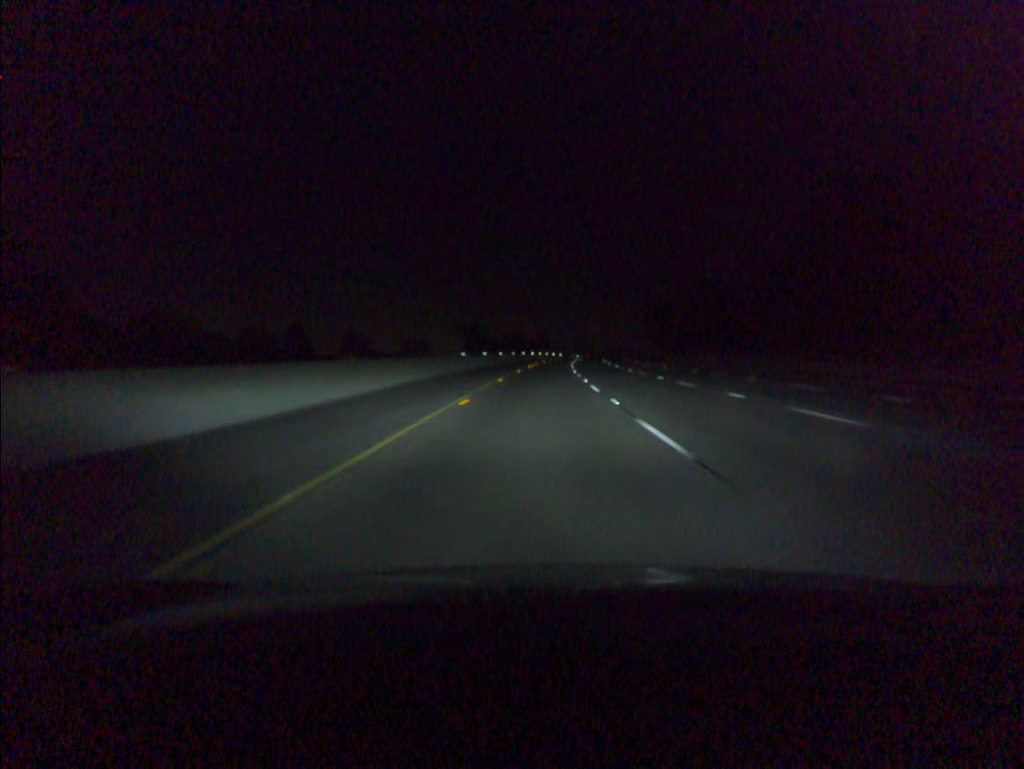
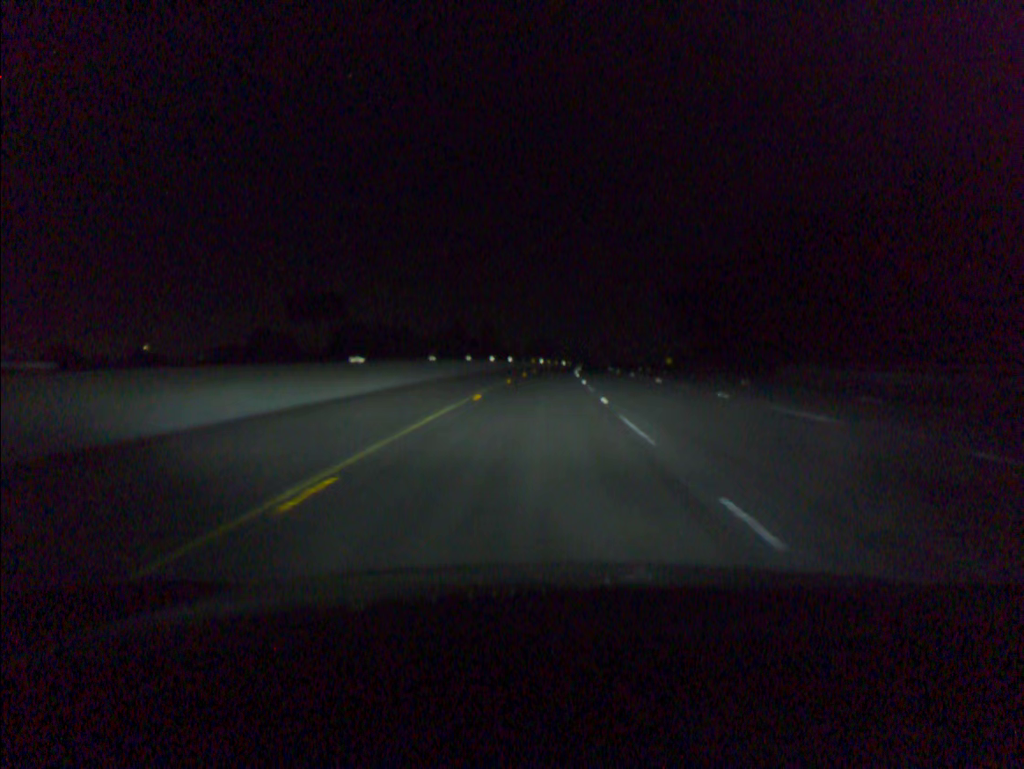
(+2.4, +99.9) m; +3°
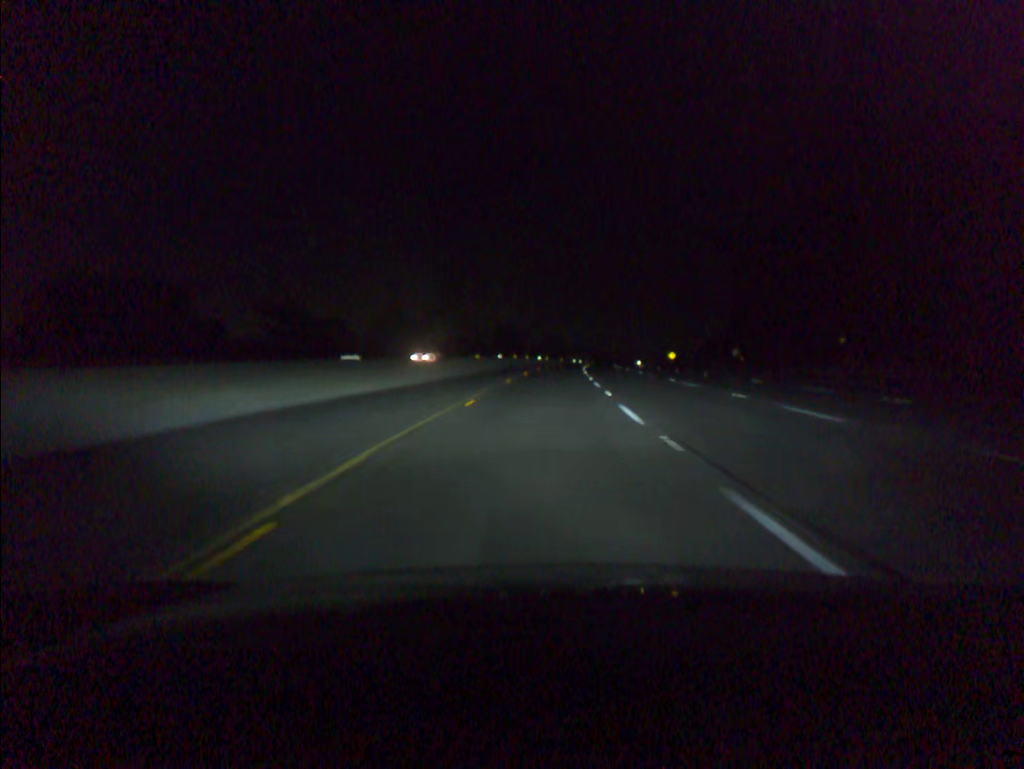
(+1.0, +60.3) m; +2°
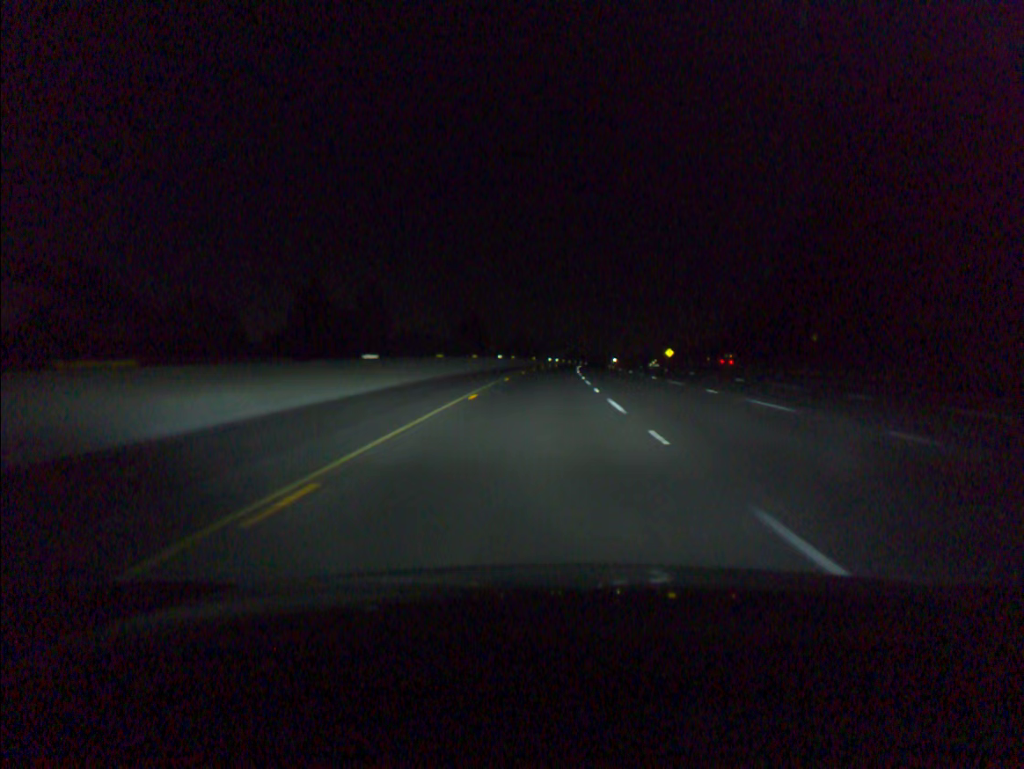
(+0.8, +40.4) m; +2°
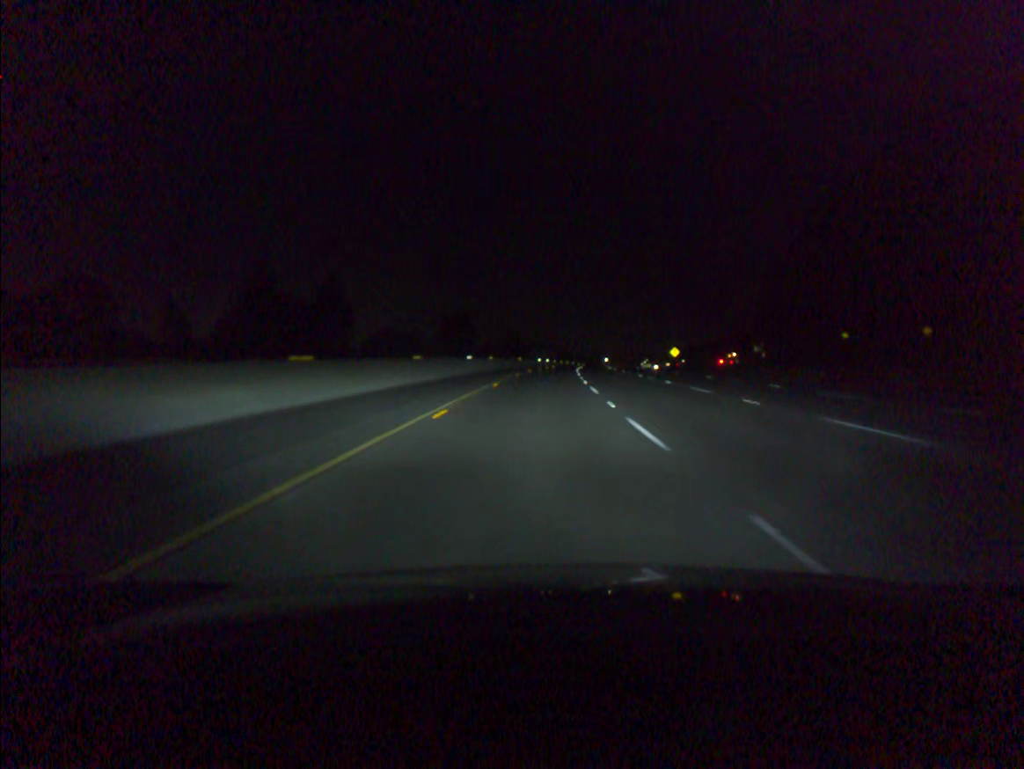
(+0.2, +20.3) m; +1°
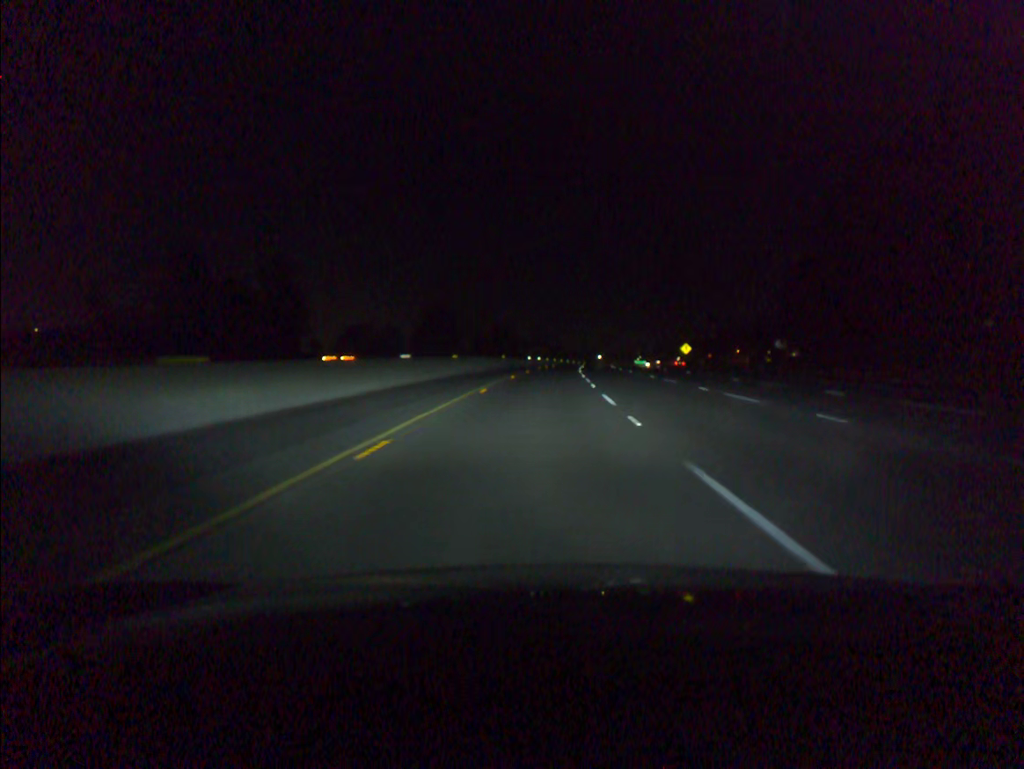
(+0.1, +20.3) m; +1°
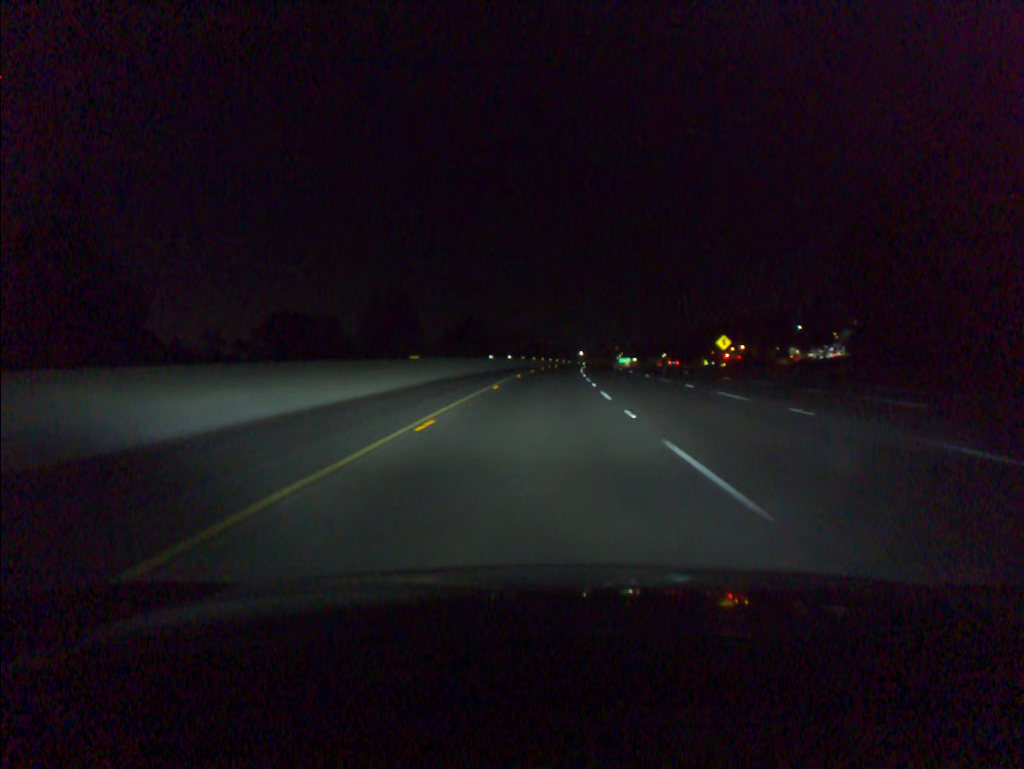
(+0.5, +40.6) m; +2°
